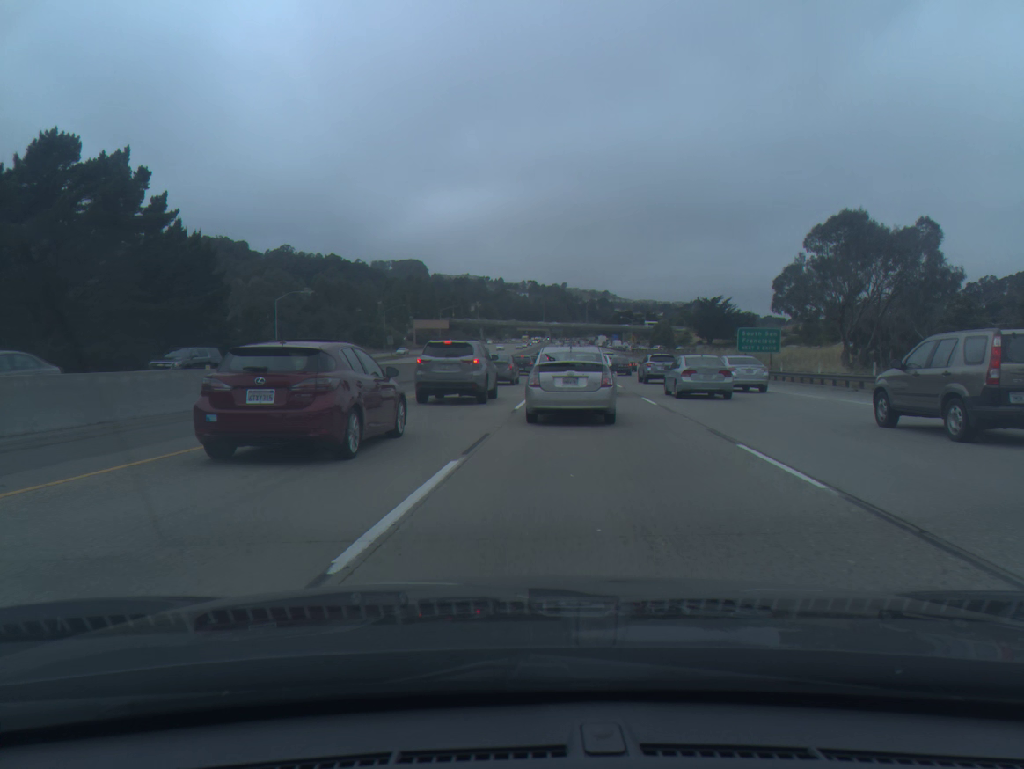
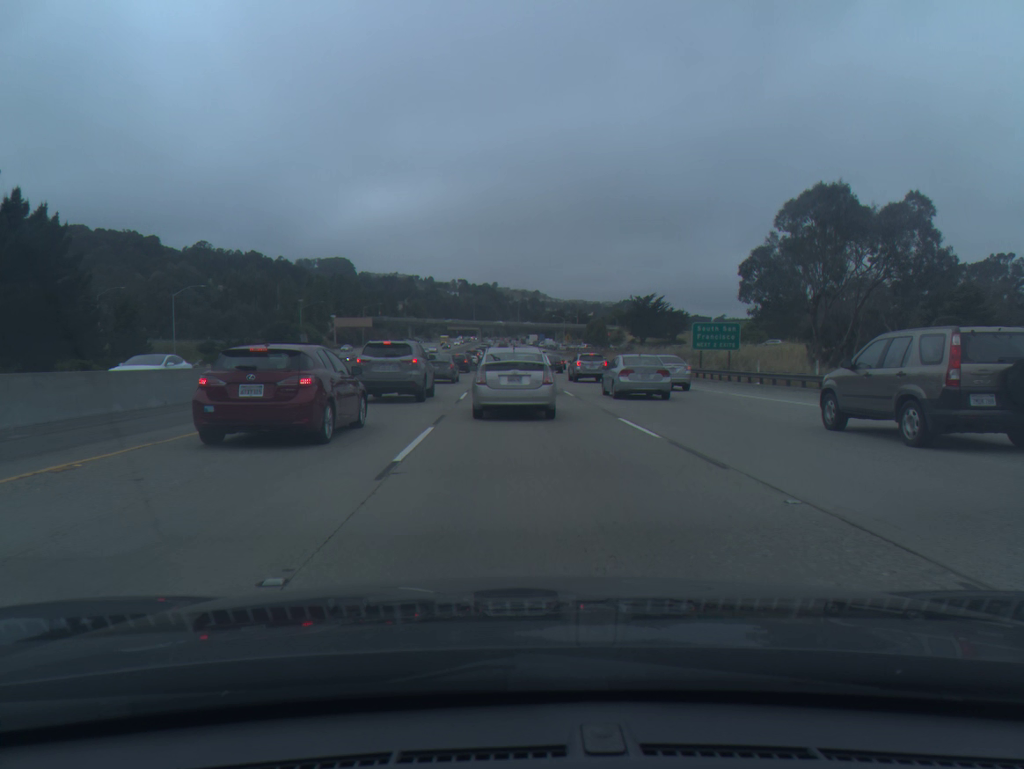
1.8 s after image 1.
(+0.5, +9.7) m; +5°
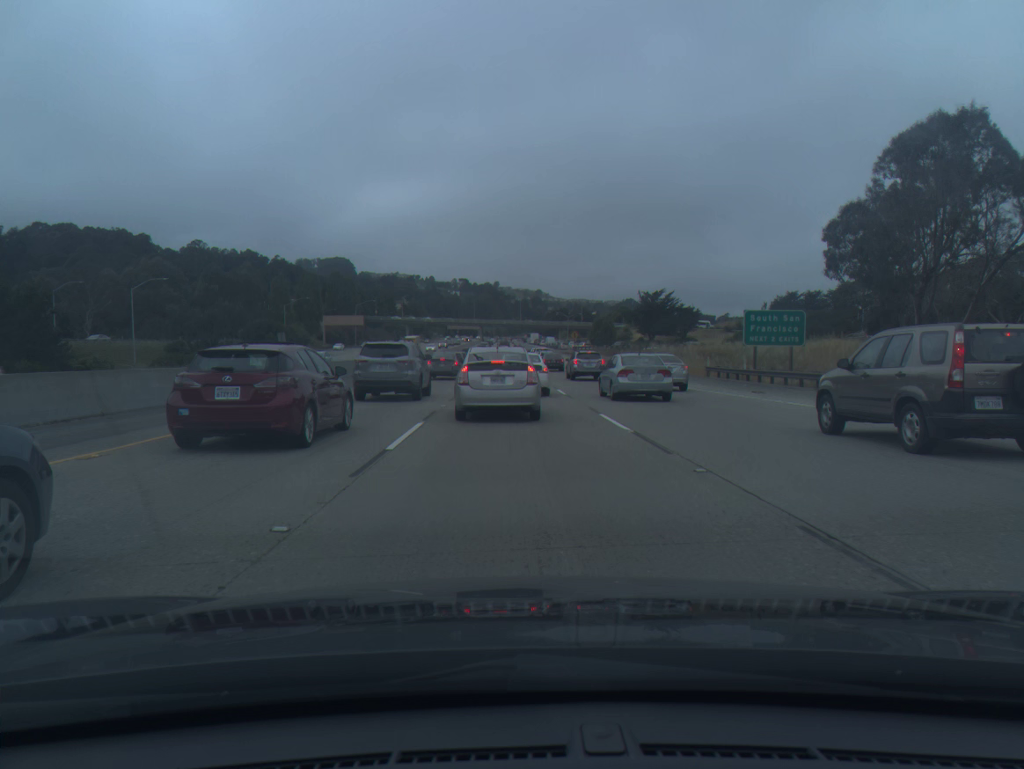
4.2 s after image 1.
(0.0, +13.3) m; 0°
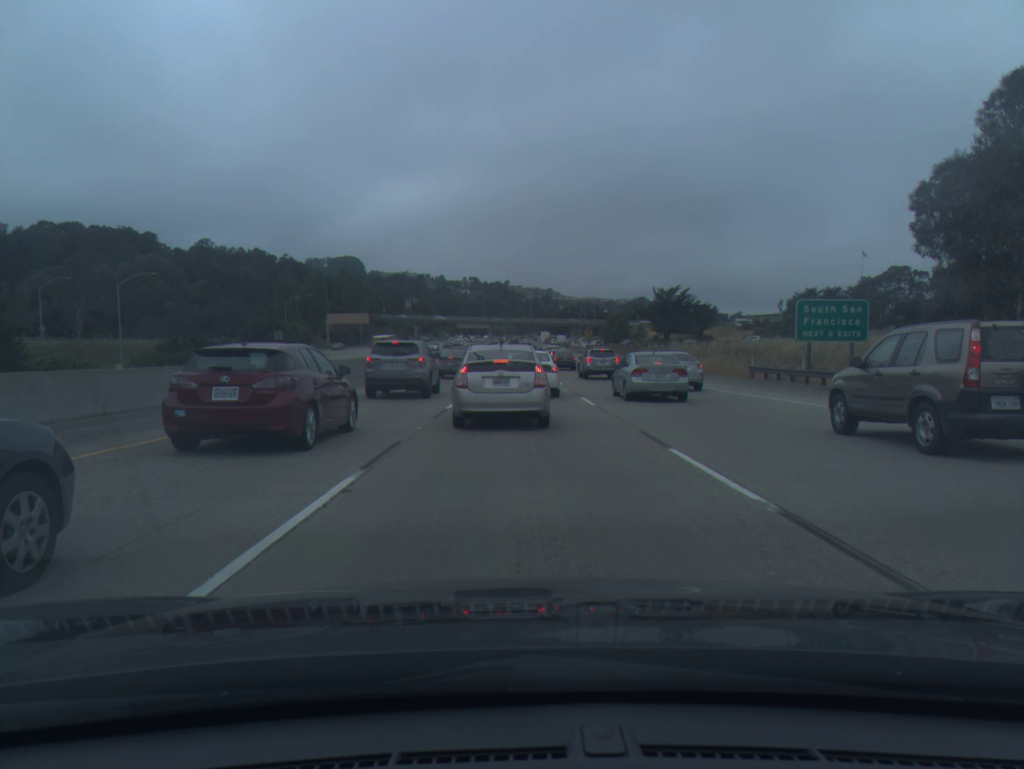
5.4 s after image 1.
(-0.1, +6.9) m; -1°
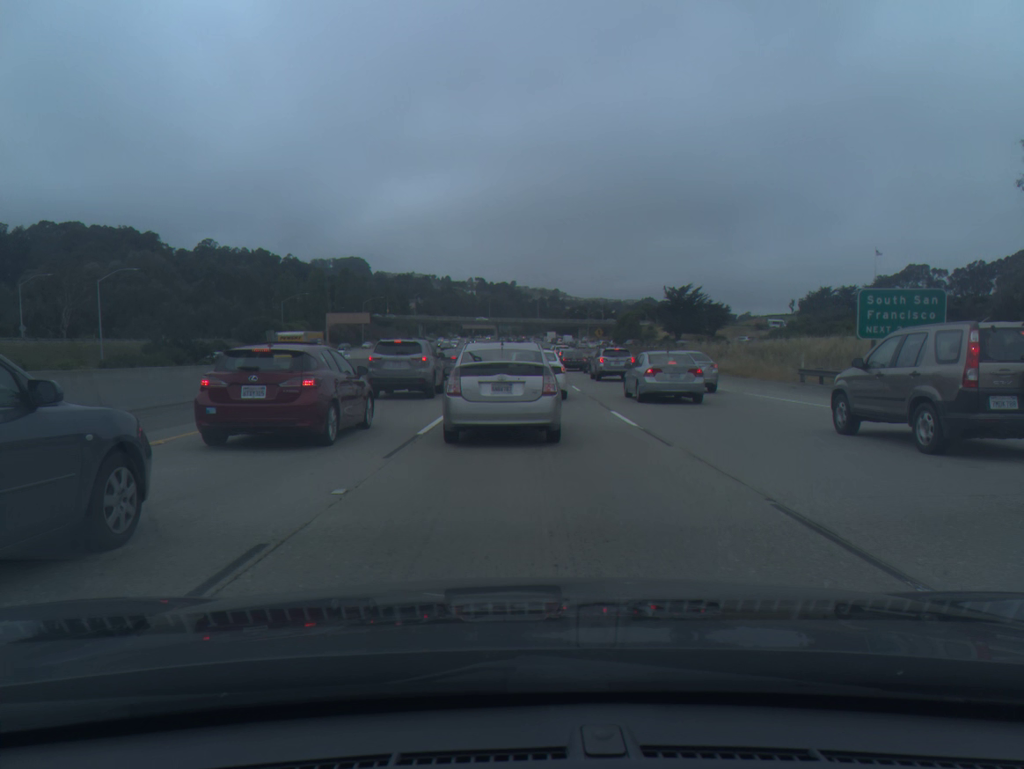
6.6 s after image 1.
(0.0, +6.4) m; 0°
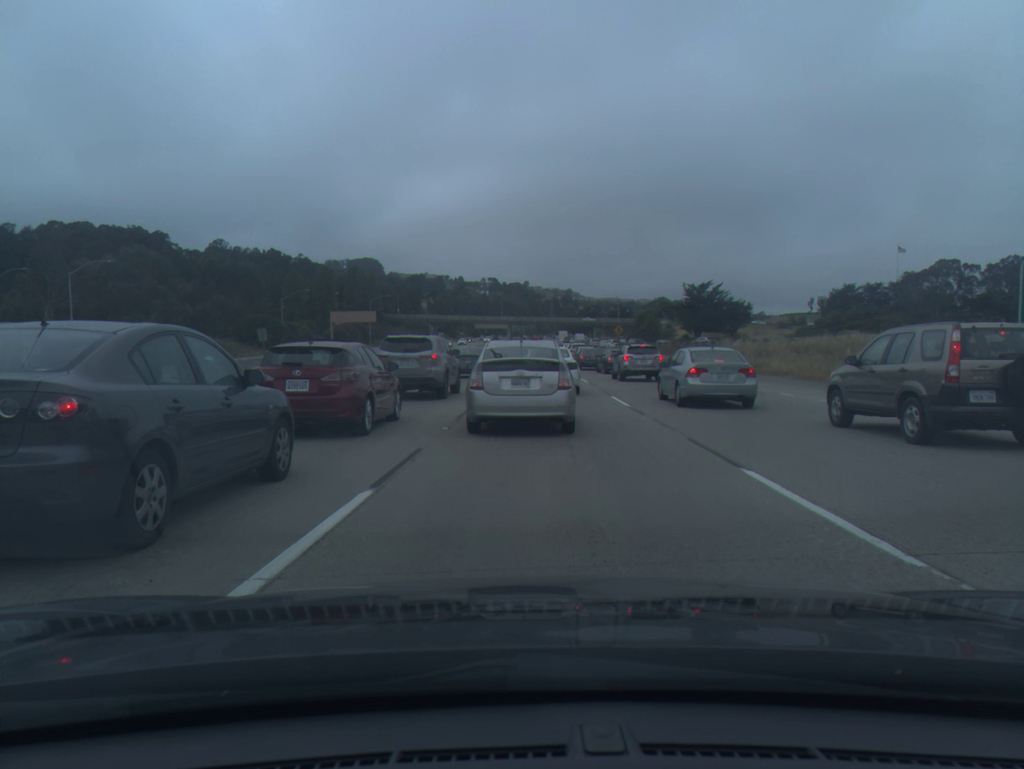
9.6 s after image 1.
(0.0, +9.9) m; -1°
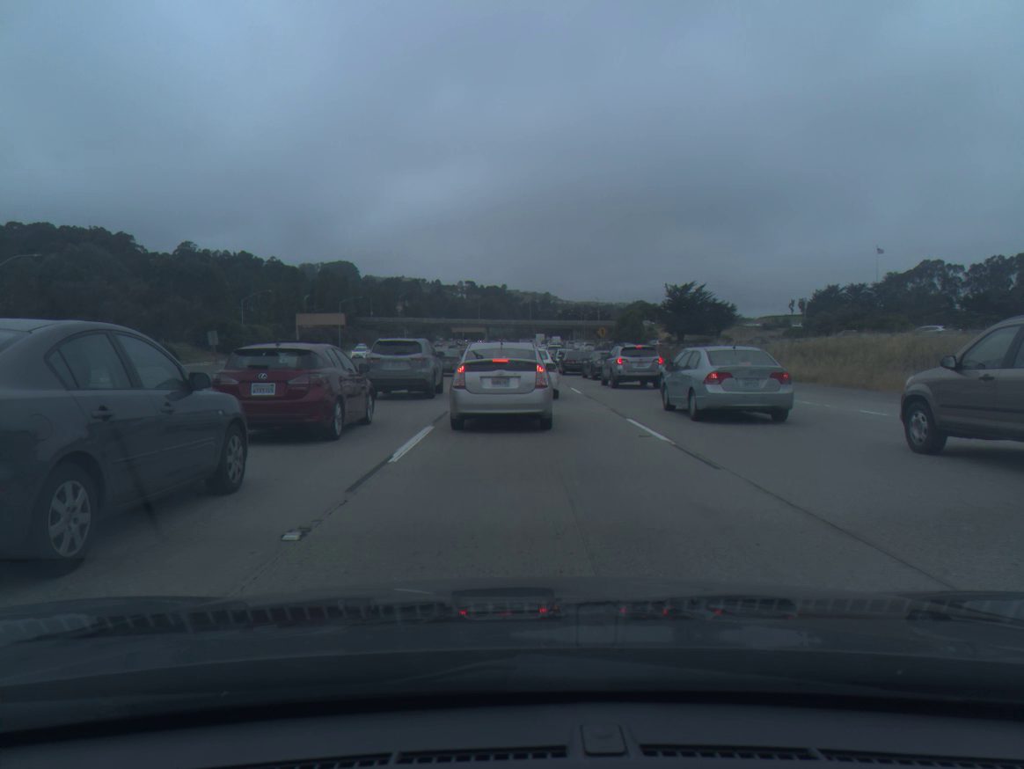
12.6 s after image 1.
(+0.2, +7.5) m; +2°
